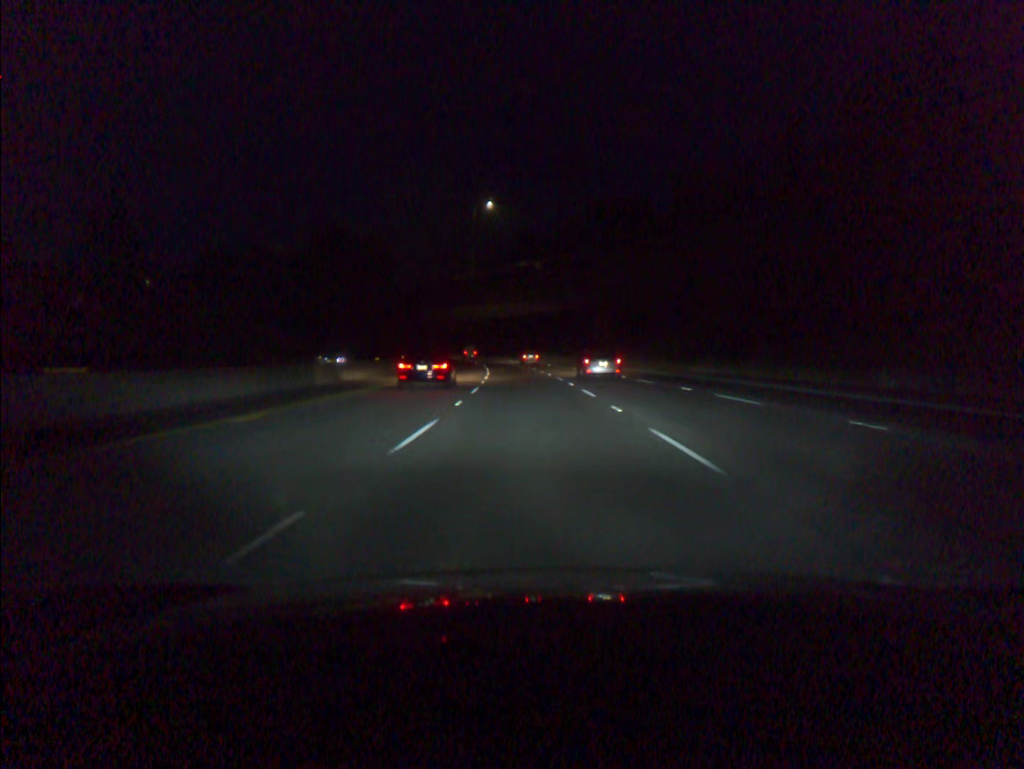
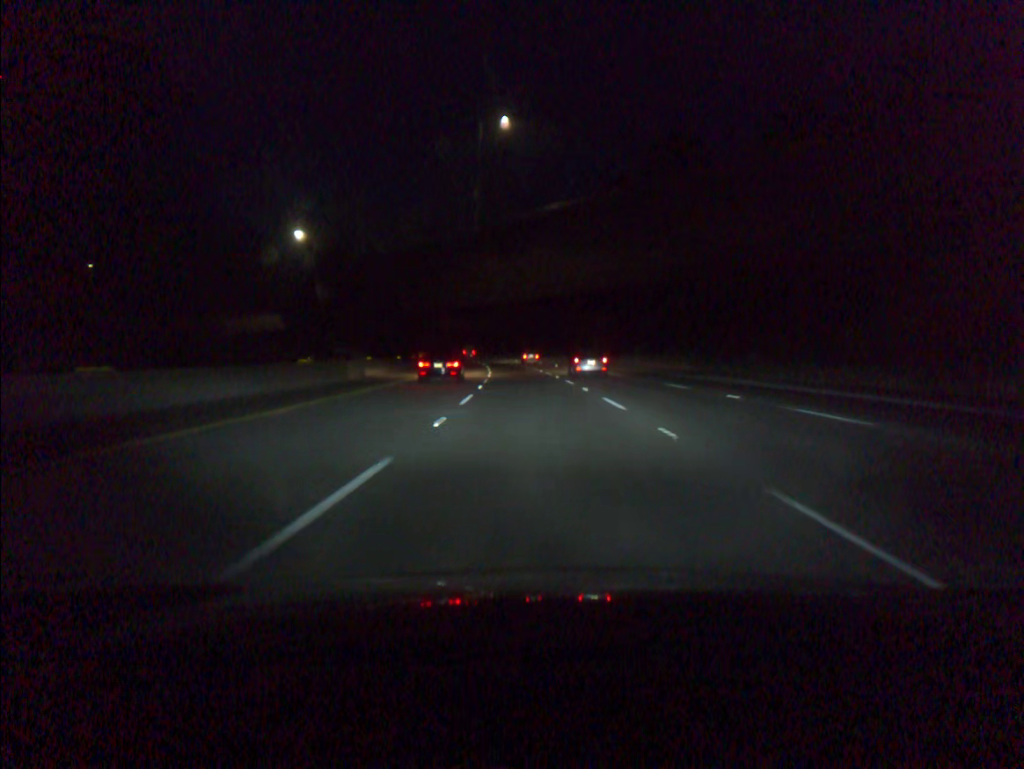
(-0.8, +34.6) m; -2°
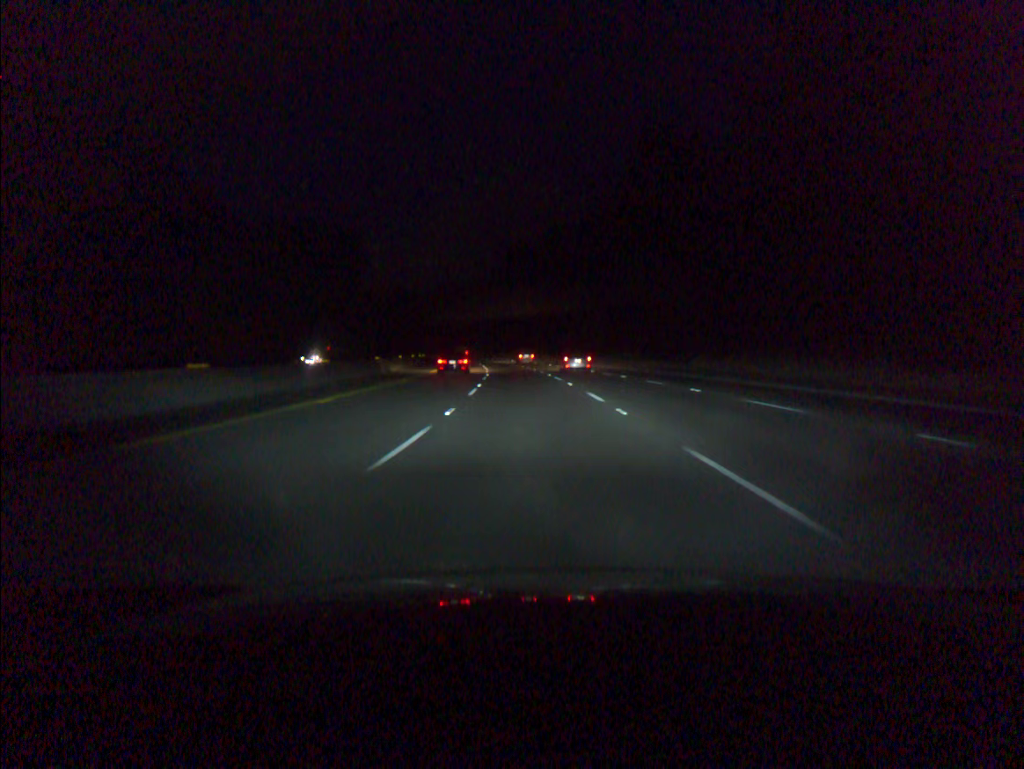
(-2.7, +69.1) m; -5°
